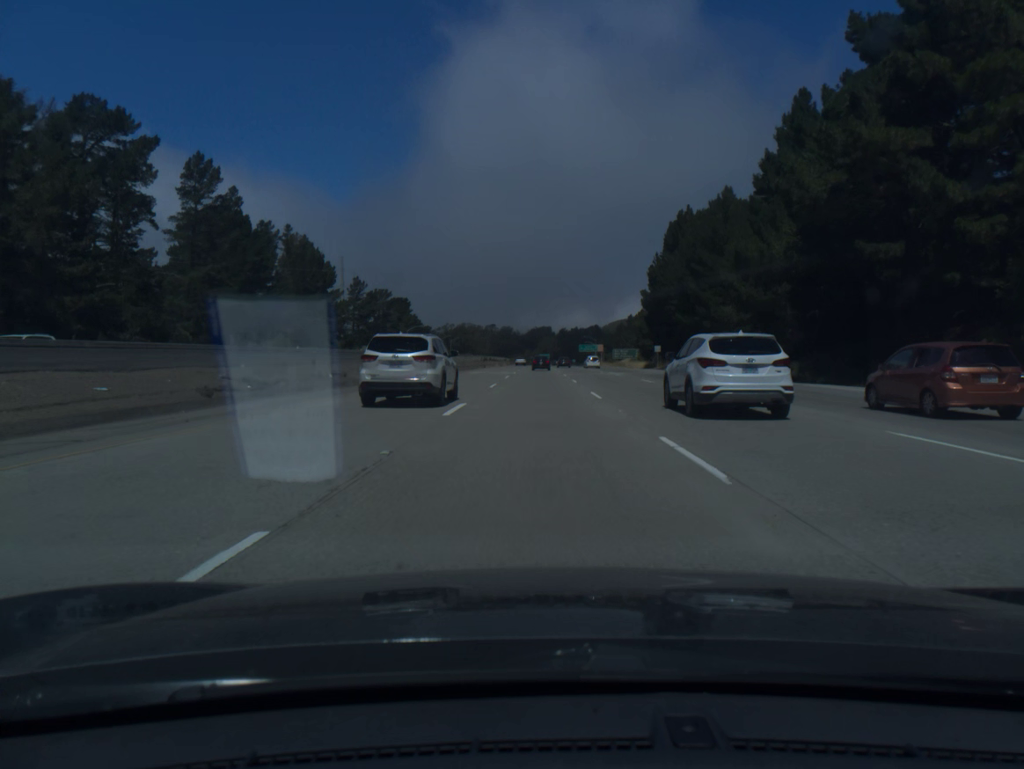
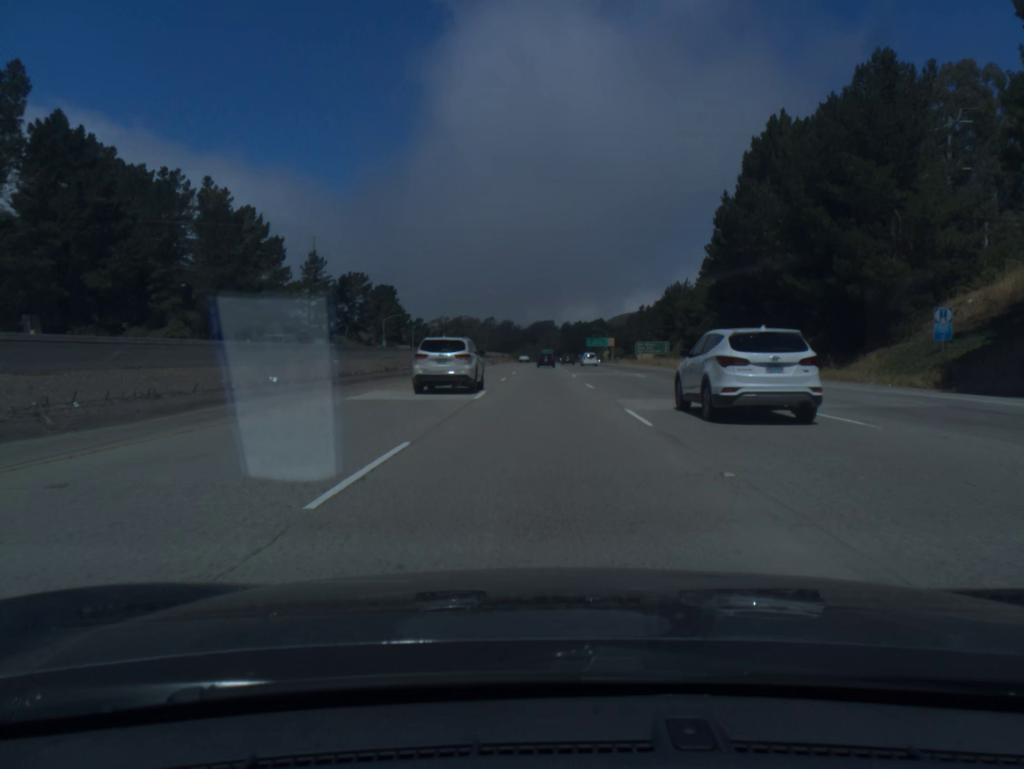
(-0.1, +38.3) m; 0°
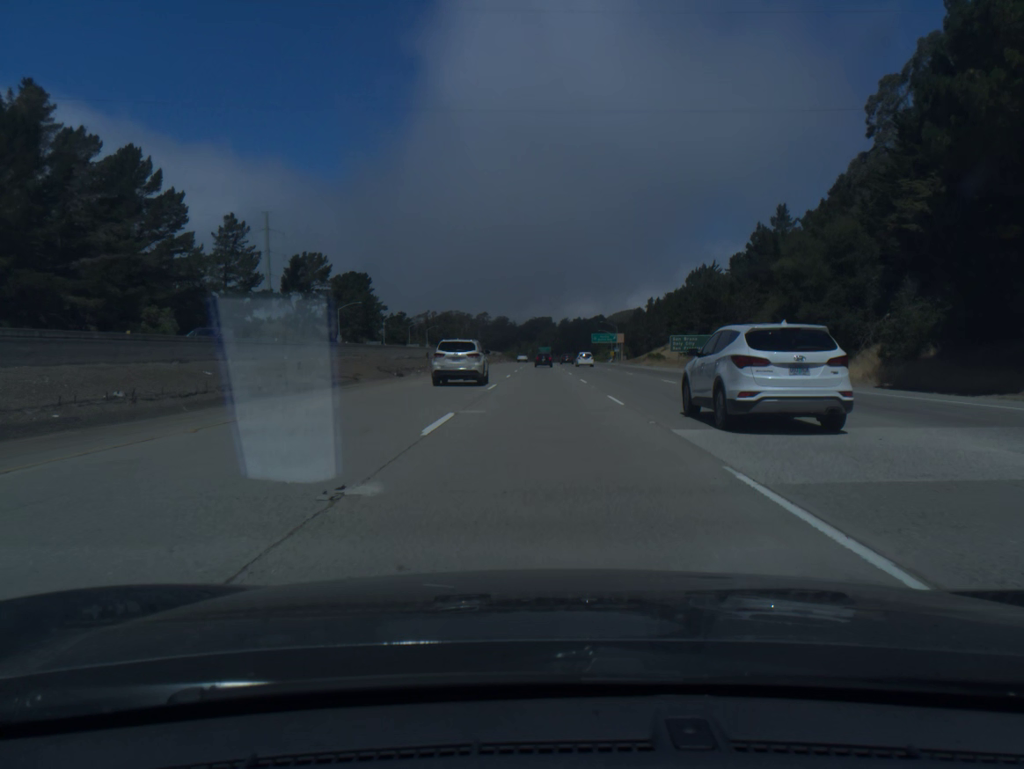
(0.0, +38.6) m; 0°
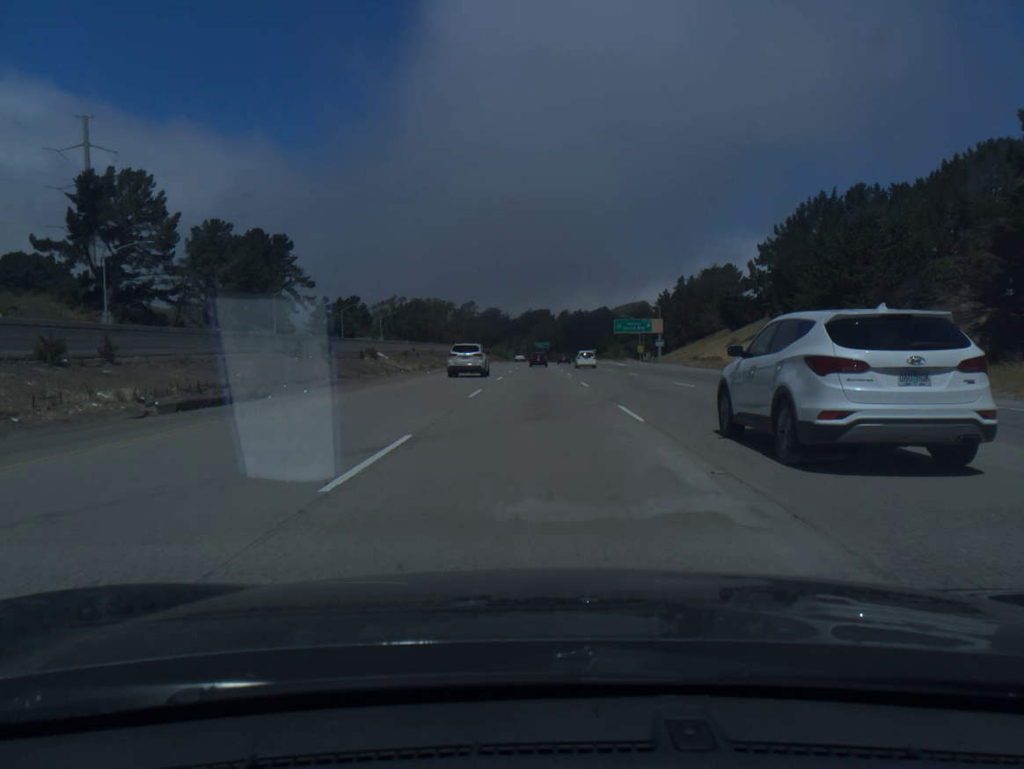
(+0.3, +78.0) m; 0°
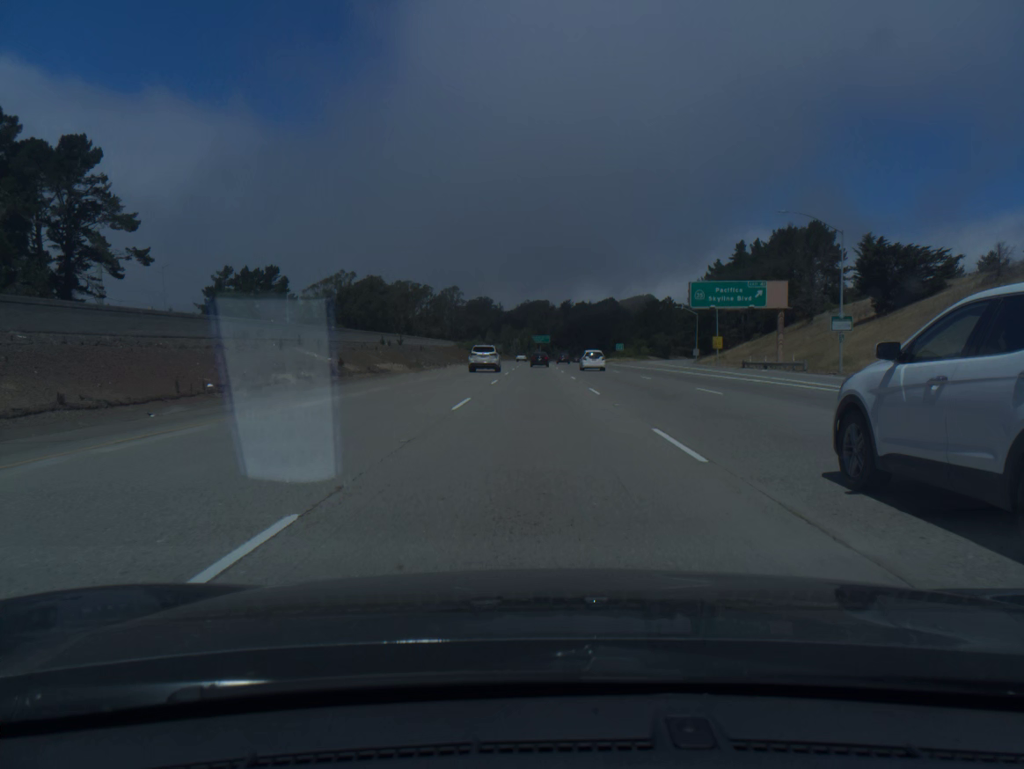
(-0.1, +78.0) m; 0°
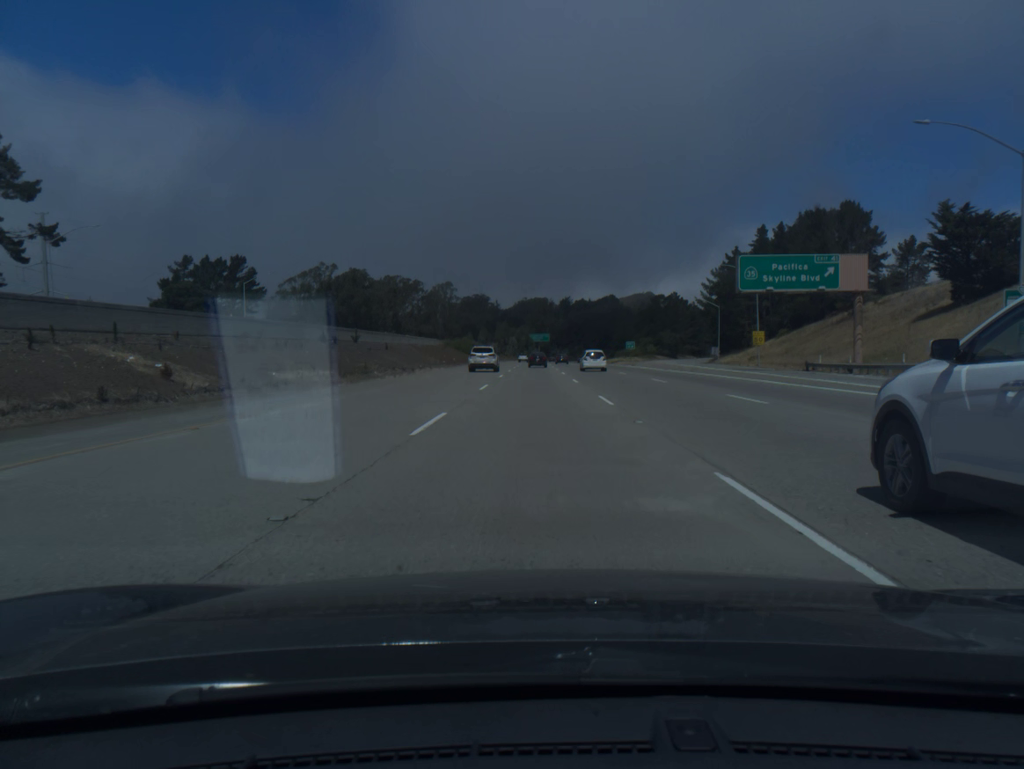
(0.0, +19.5) m; 0°
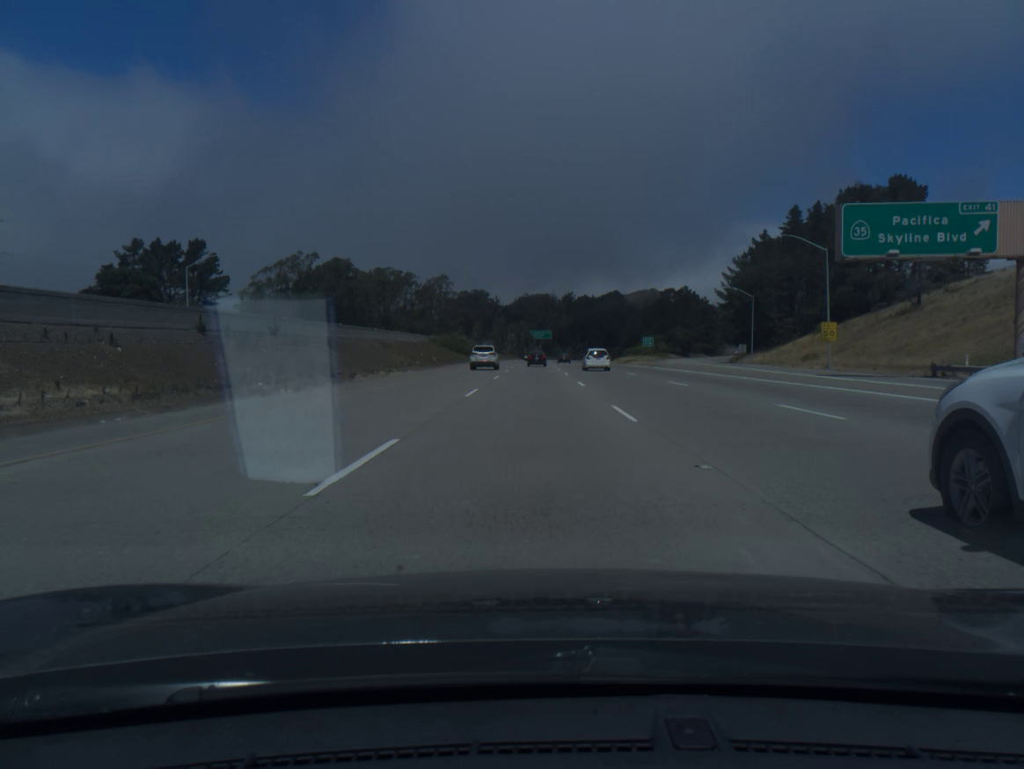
(0.0, +19.5) m; 0°
